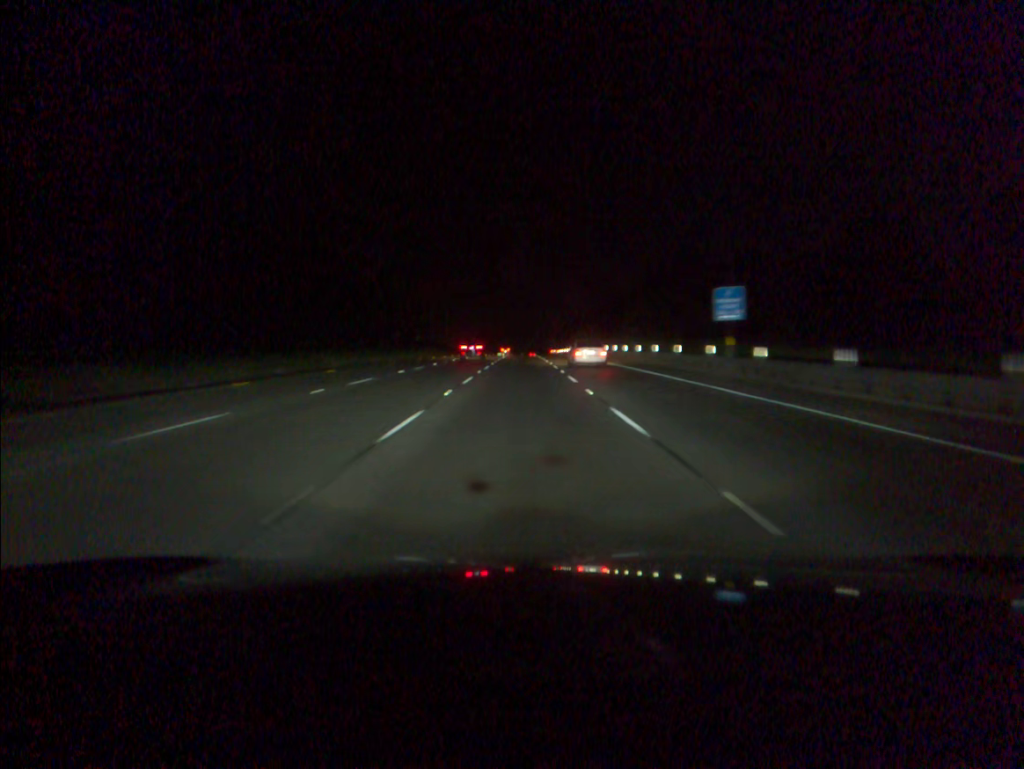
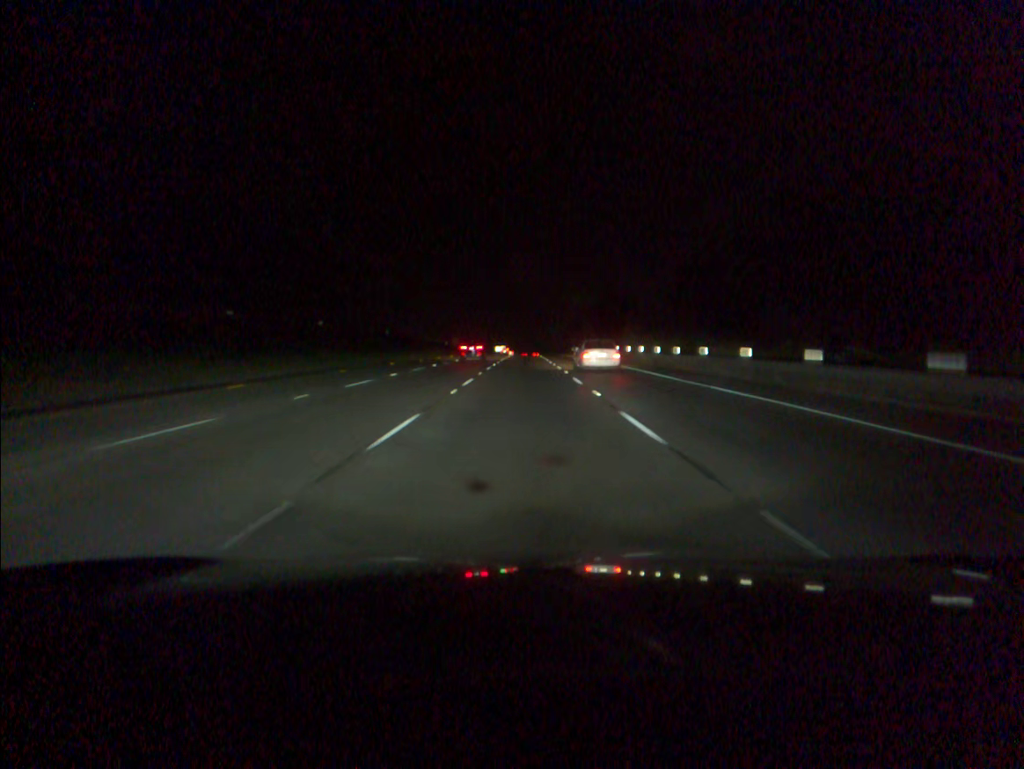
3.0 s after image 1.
(-0.3, +88.3) m; 0°
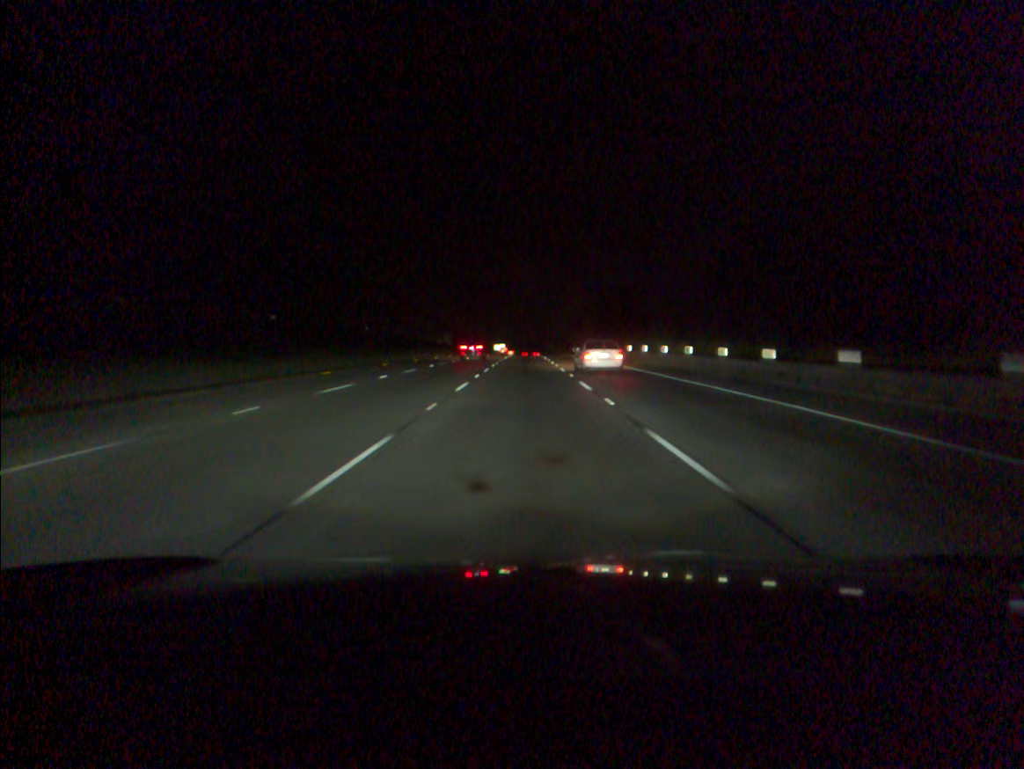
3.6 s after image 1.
(0.0, +17.7) m; 0°
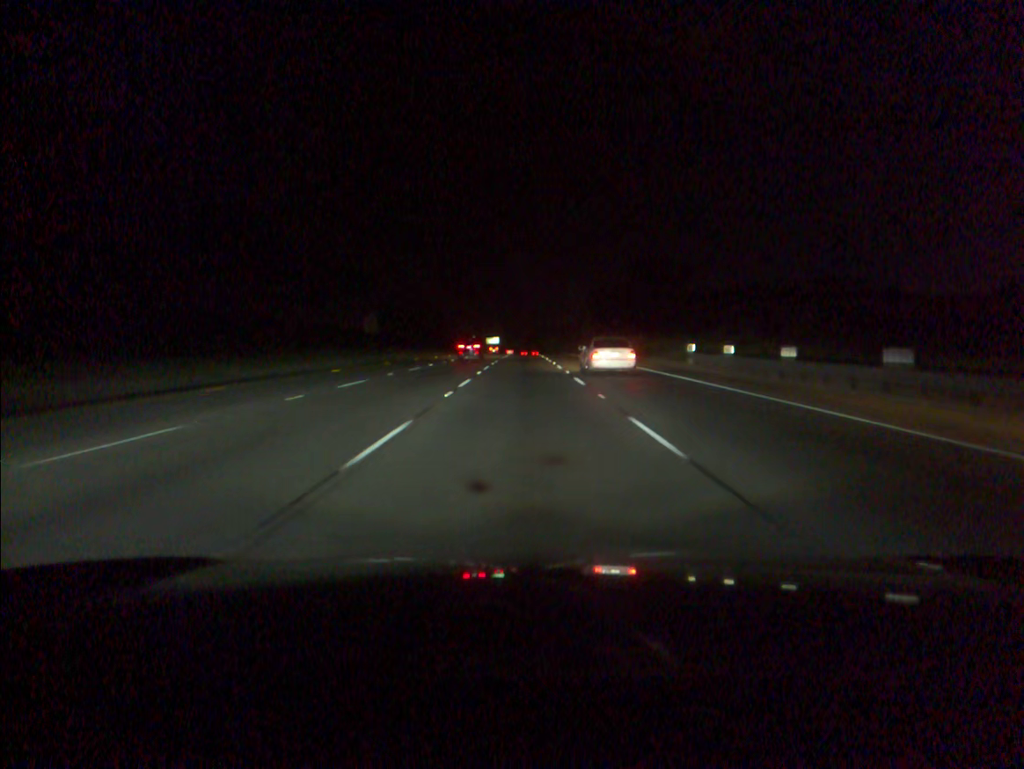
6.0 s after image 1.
(+0.1, +71.2) m; 0°
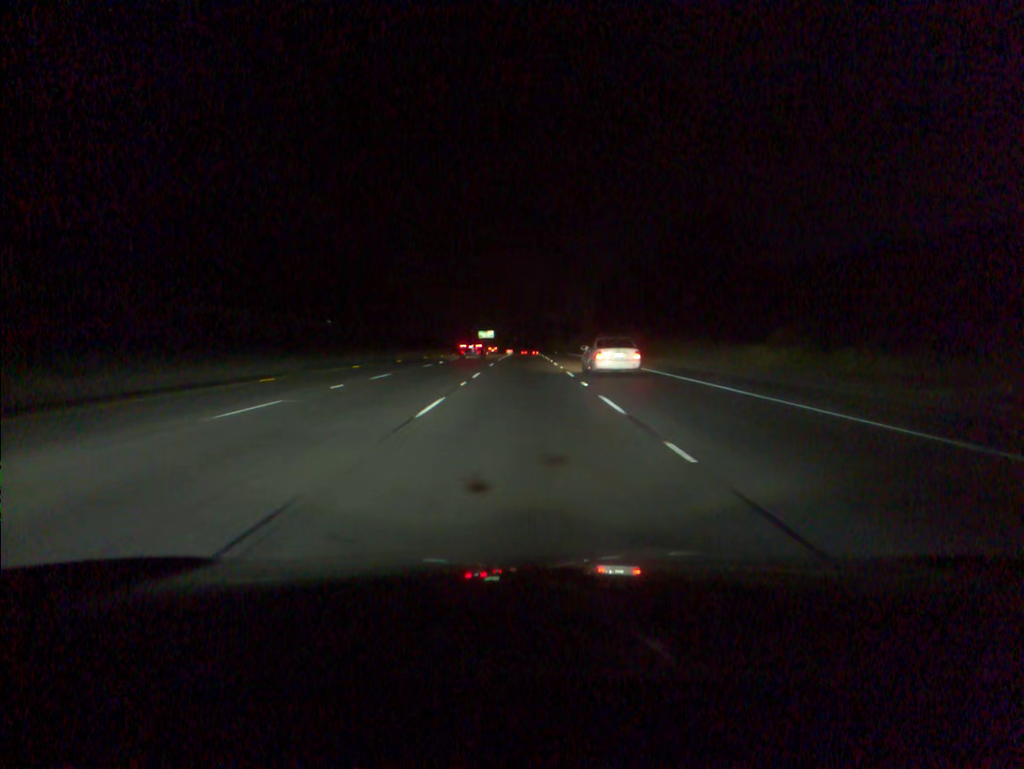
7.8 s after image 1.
(-0.1, +53.2) m; 0°
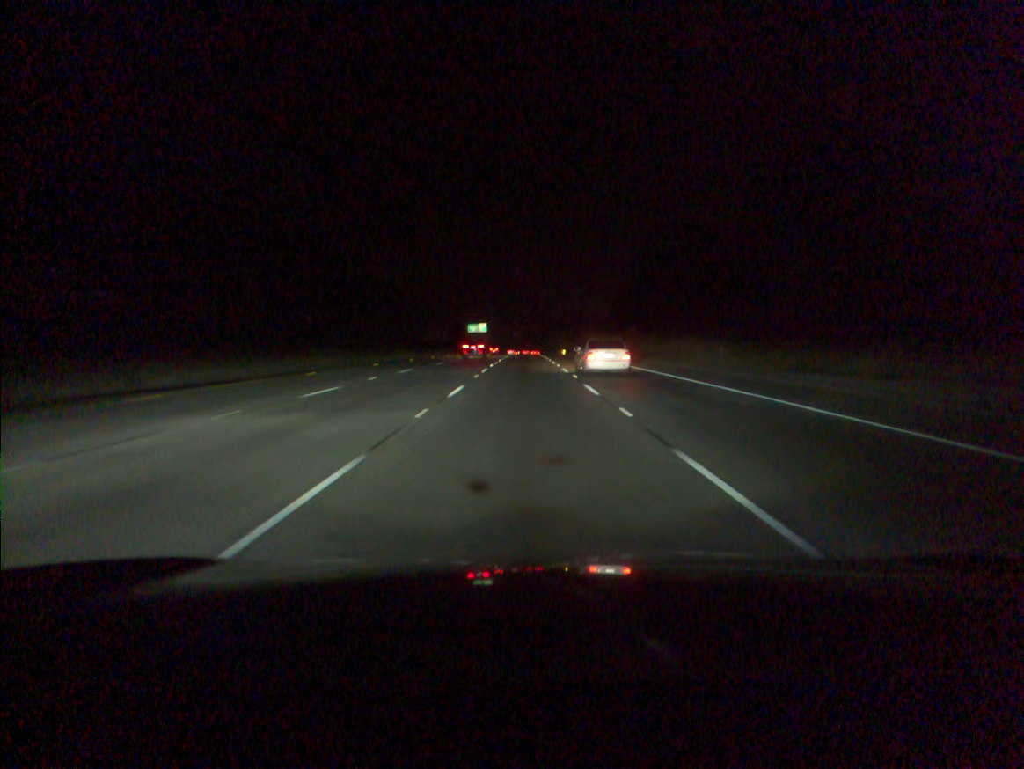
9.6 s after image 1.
(0.0, +53.2) m; 0°
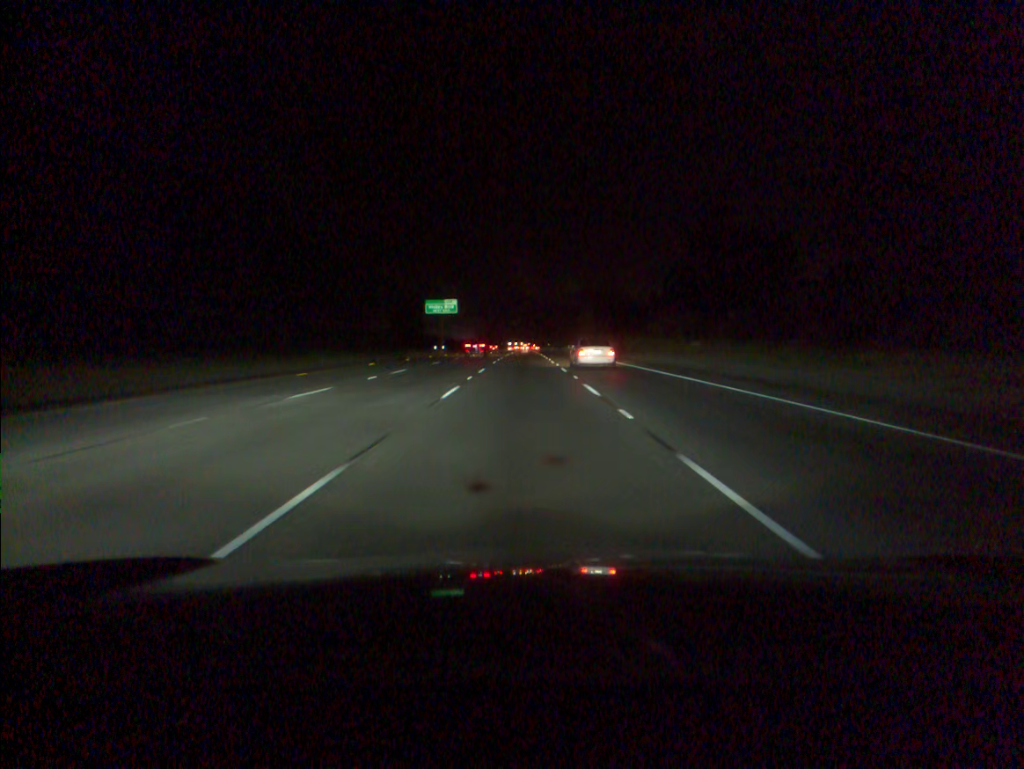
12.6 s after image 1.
(+0.2, +88.5) m; 0°
